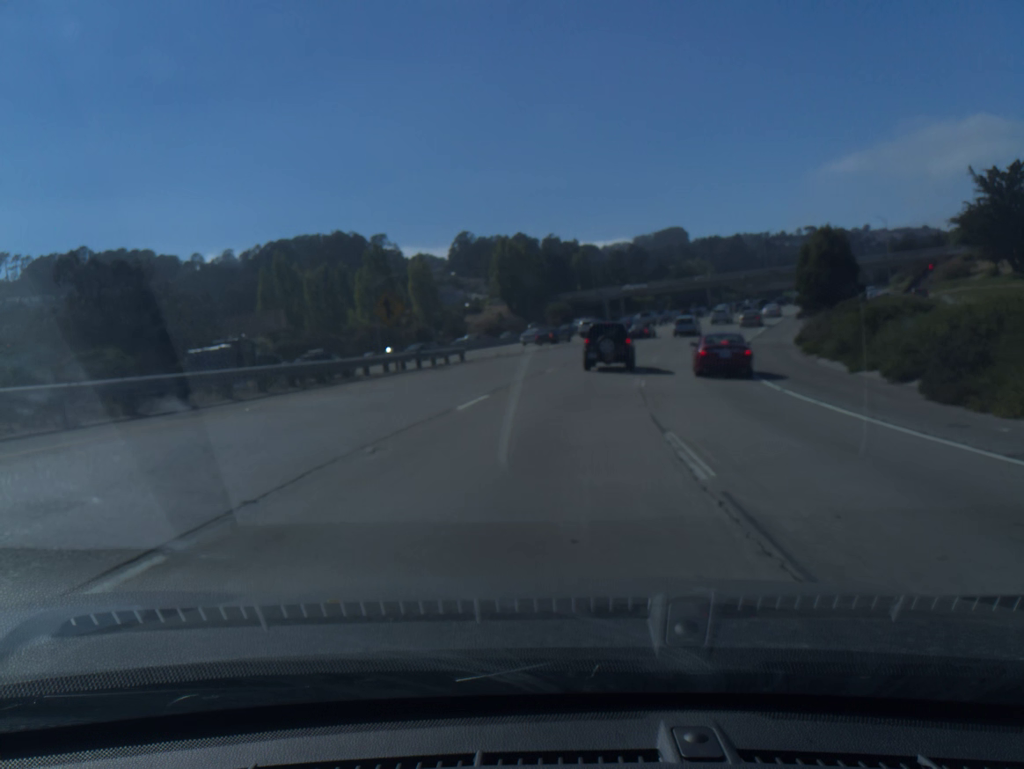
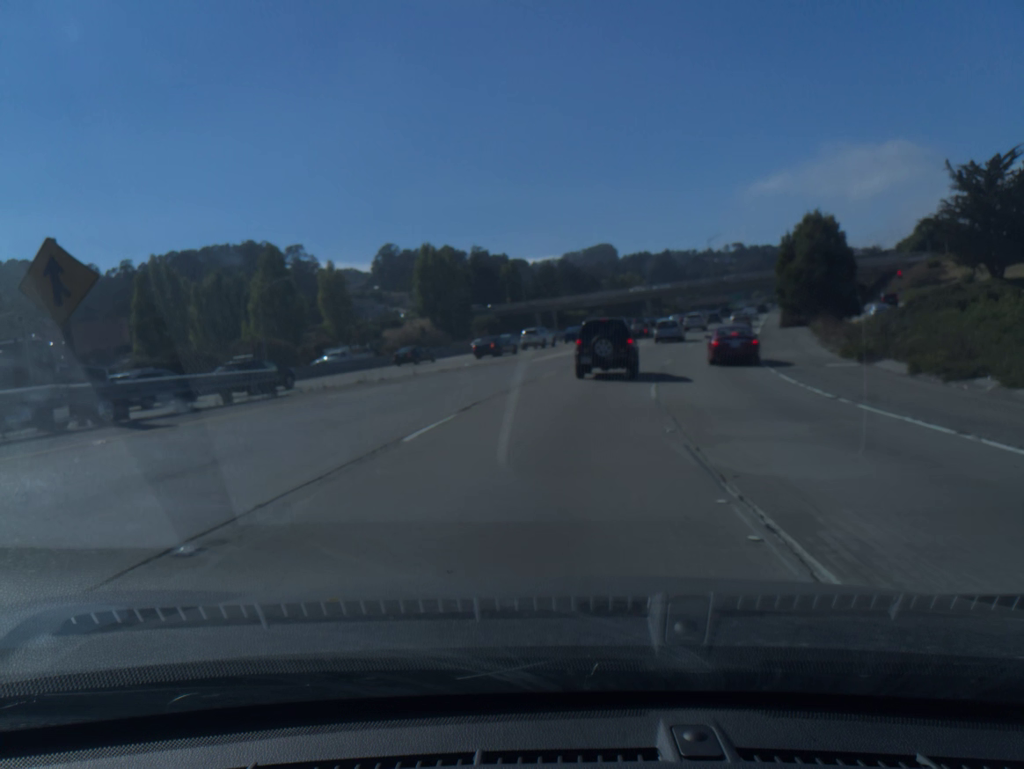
(+0.9, +19.1) m; +5°
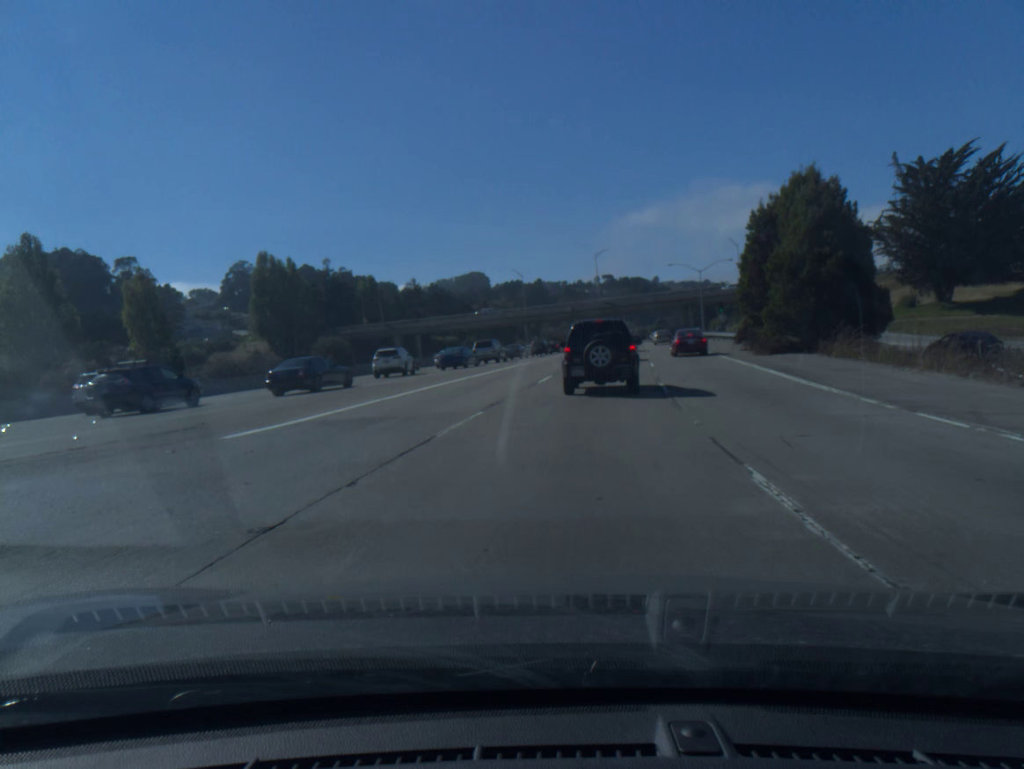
(+2.2, +28.0) m; +10°
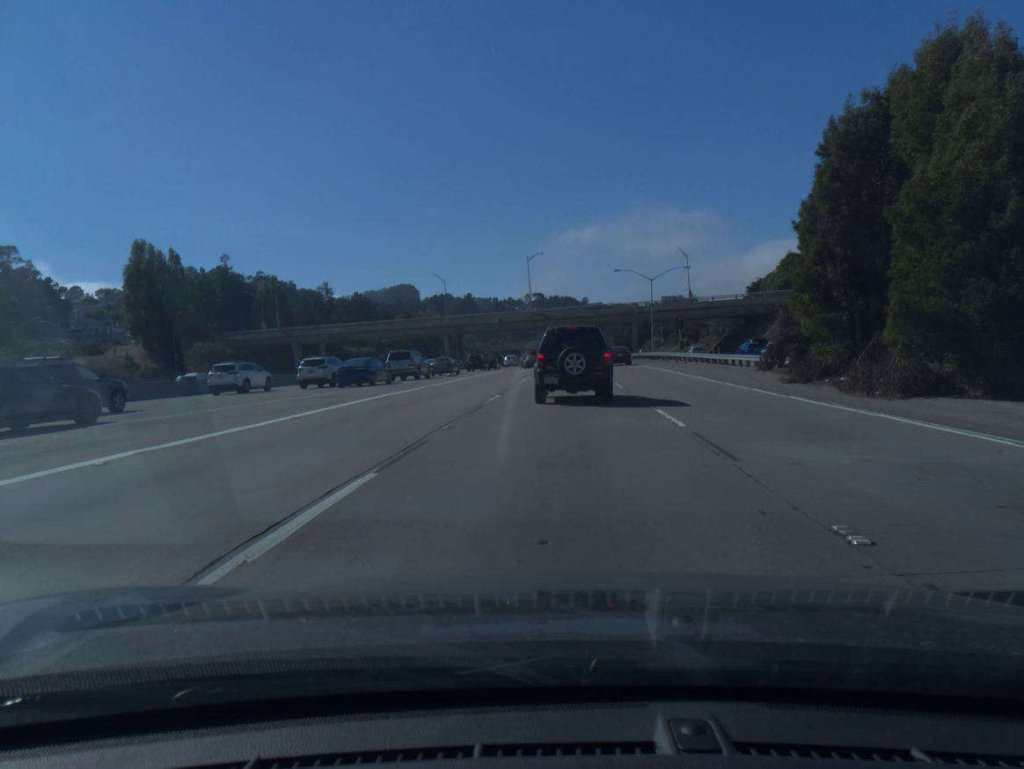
(+1.0, +21.4) m; +4°
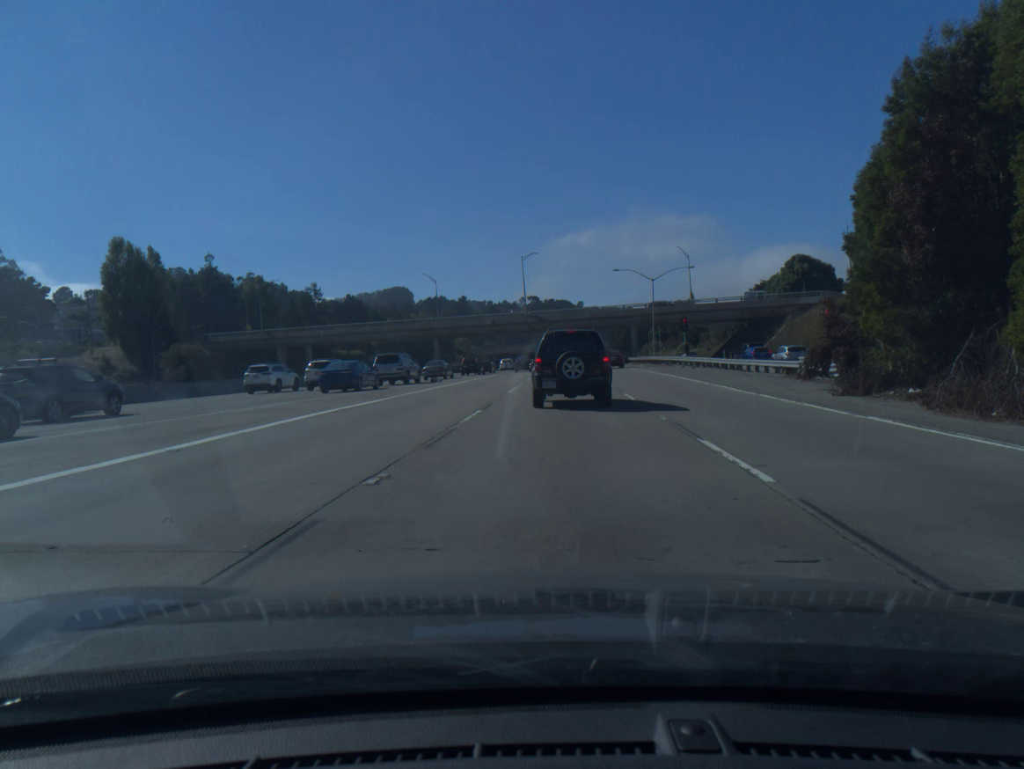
(0.0, +4.9) m; +1°
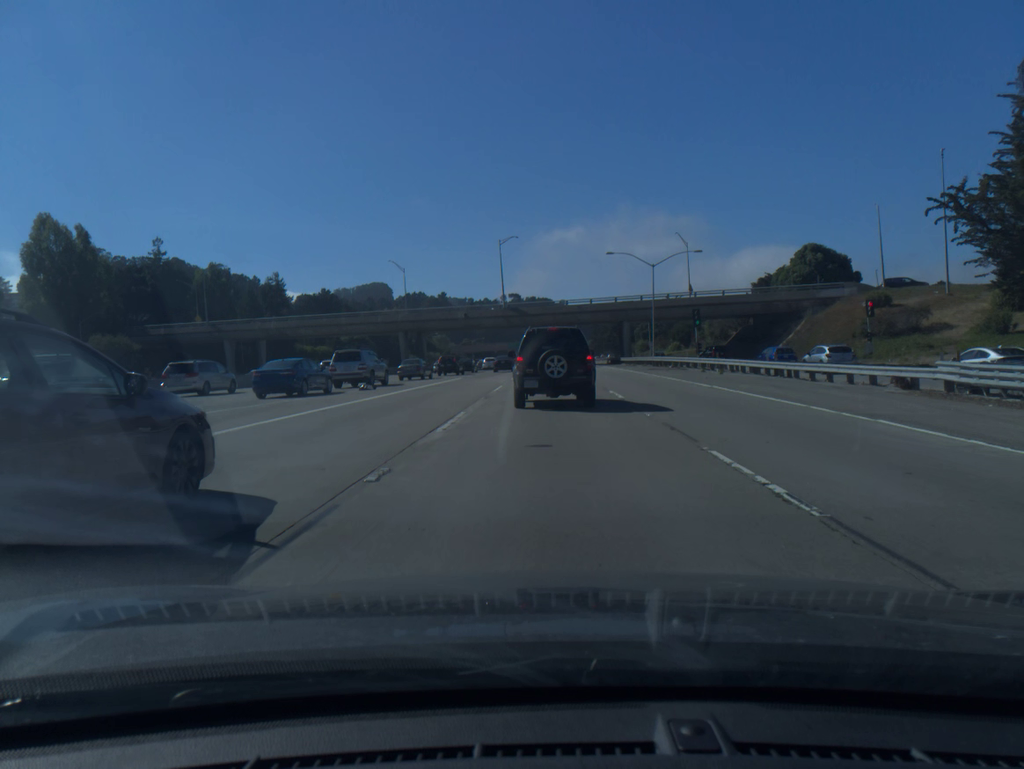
(+0.2, +14.2) m; +1°
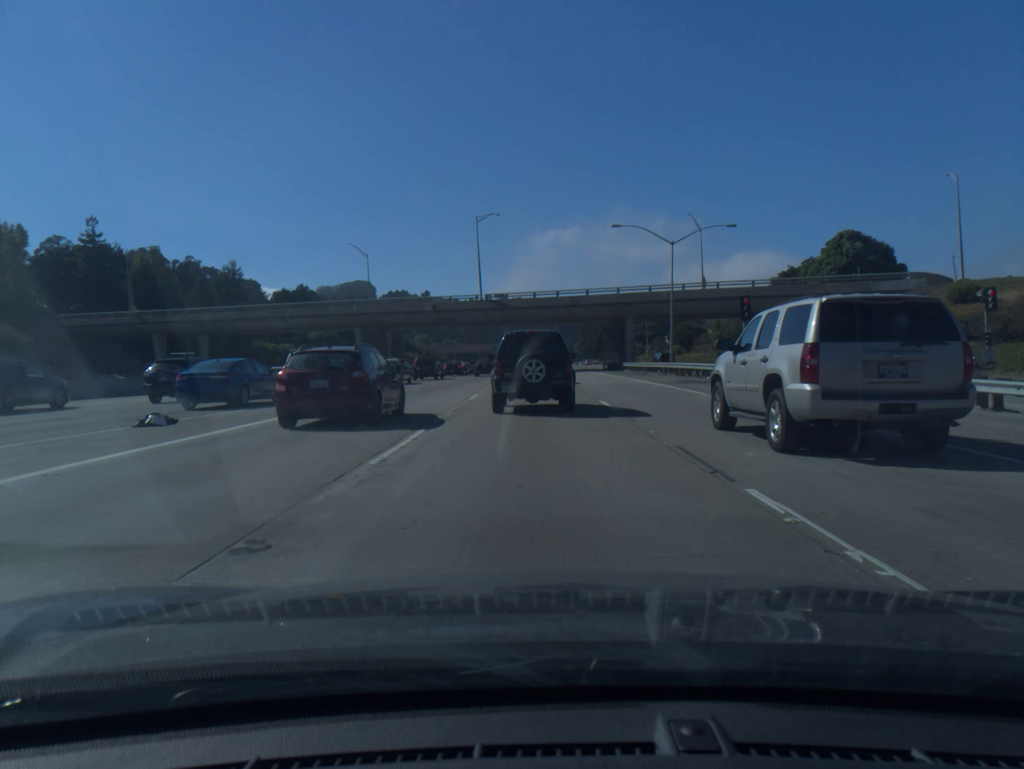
(+0.1, +17.6) m; +1°
